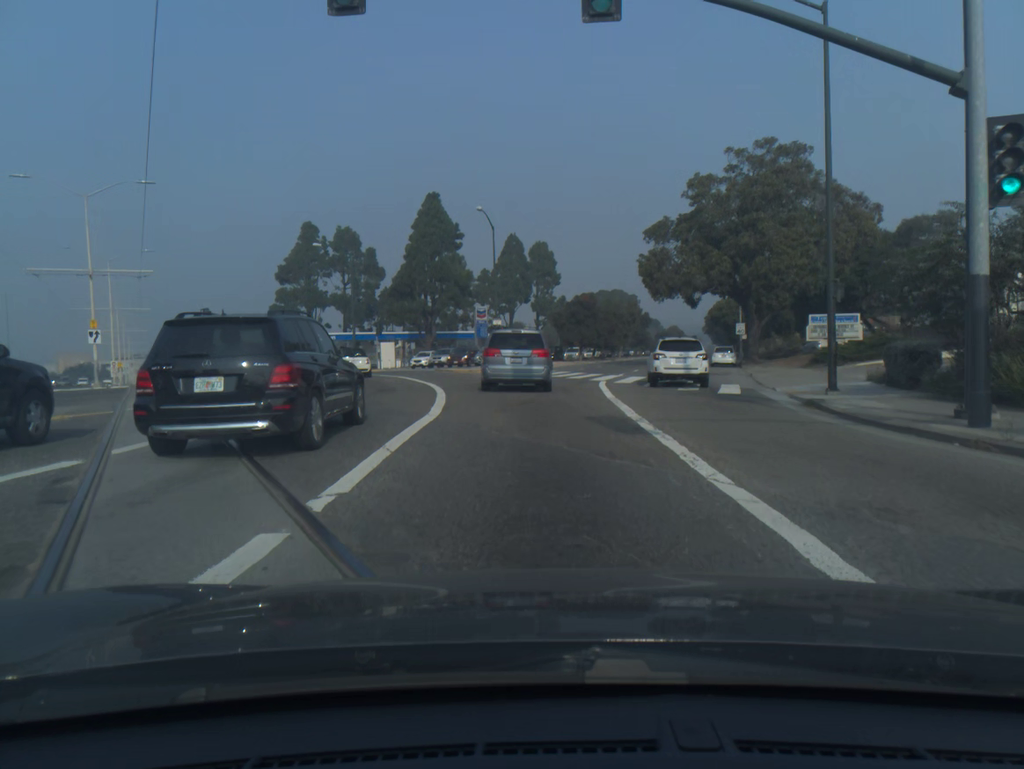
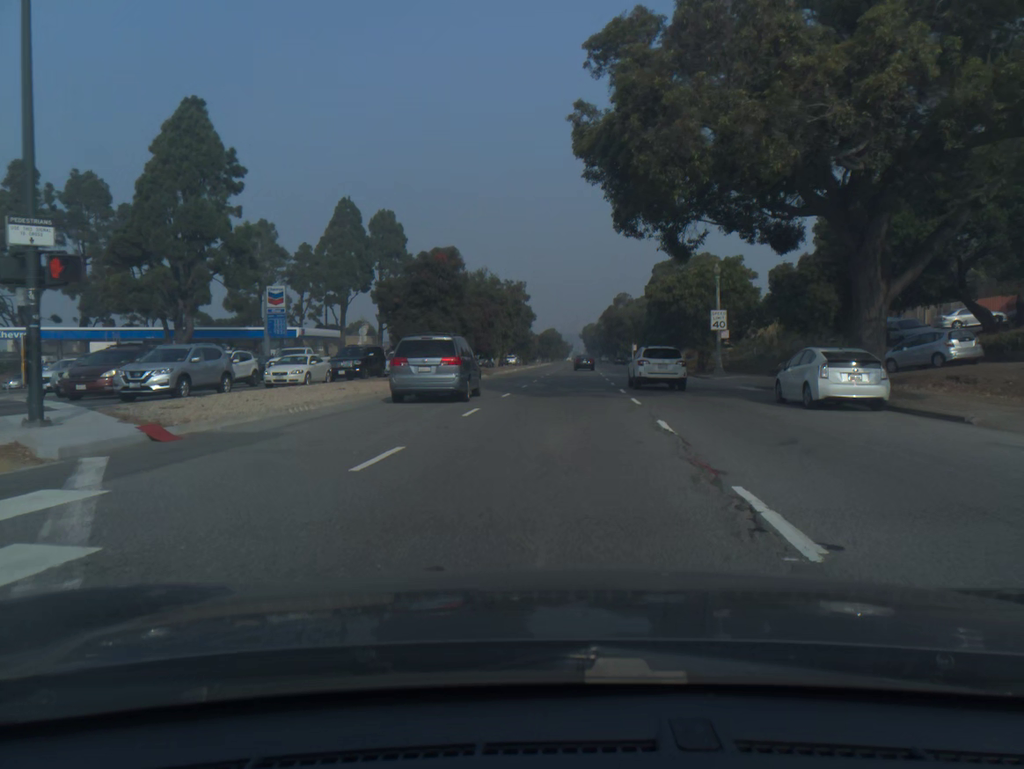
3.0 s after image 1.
(+2.6, +38.8) m; +10°
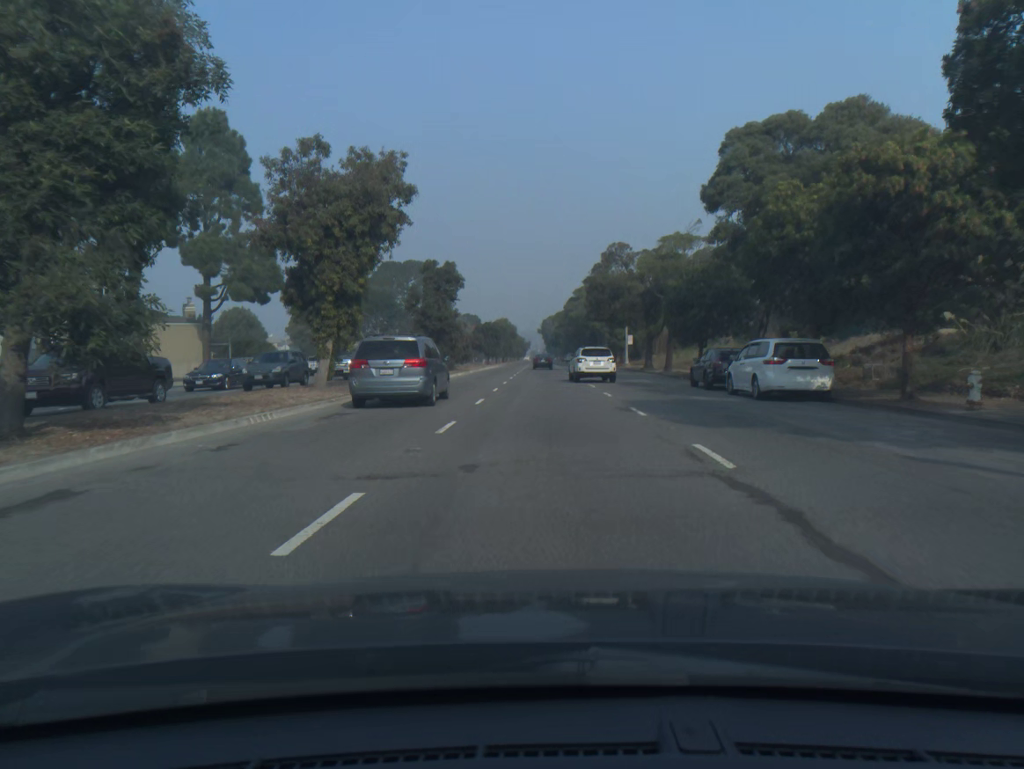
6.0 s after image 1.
(+1.4, +47.1) m; +3°
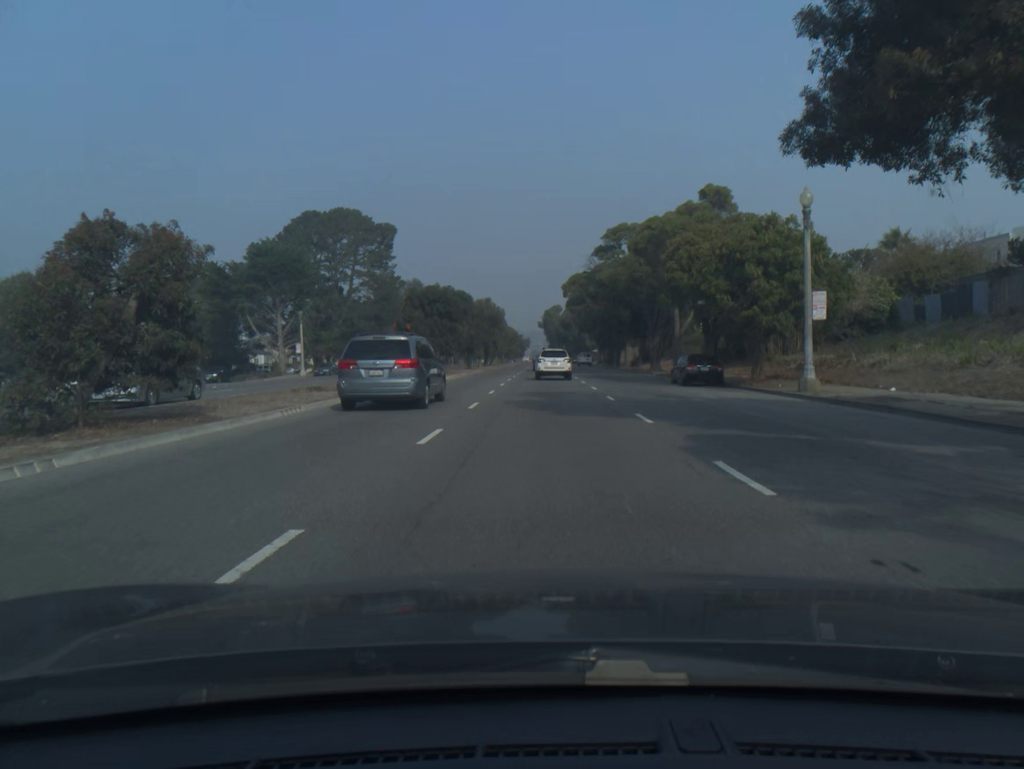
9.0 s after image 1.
(0.0, +52.6) m; 0°
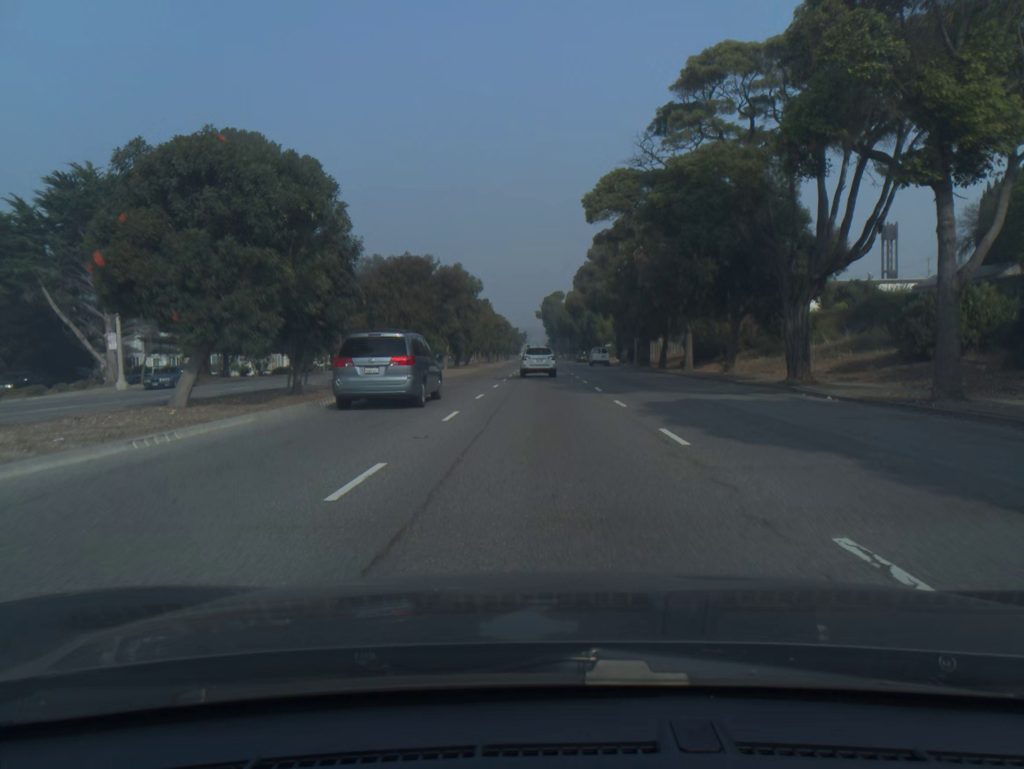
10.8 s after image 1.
(0.0, +33.5) m; 0°
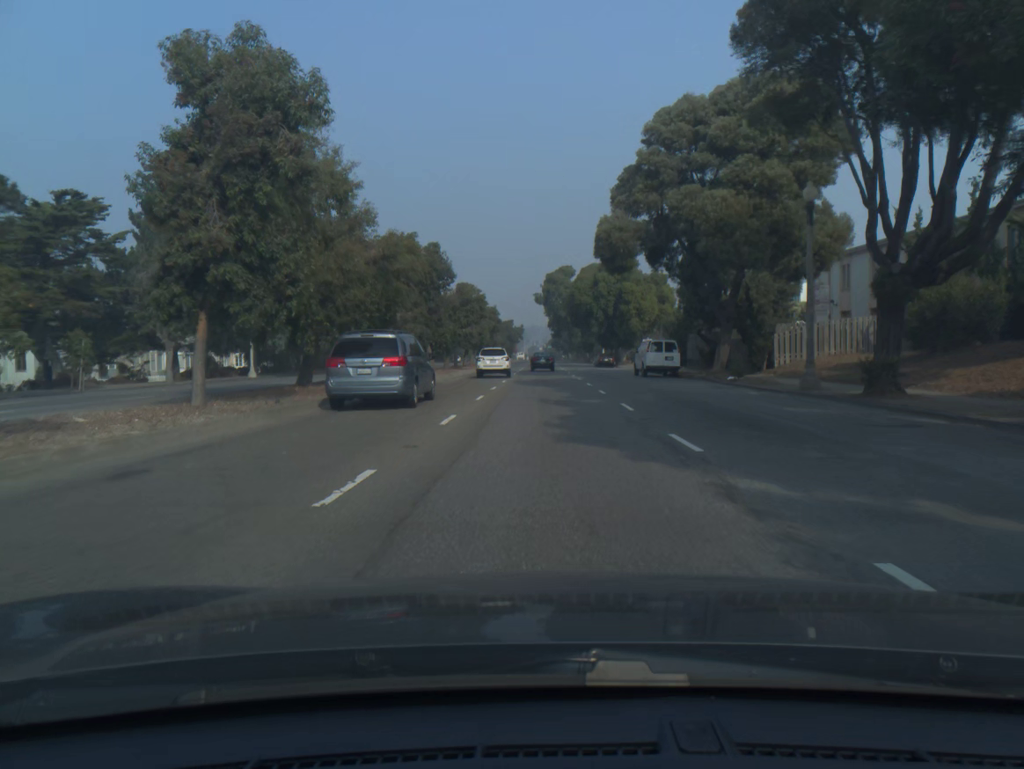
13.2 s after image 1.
(-0.1, +45.1) m; 0°
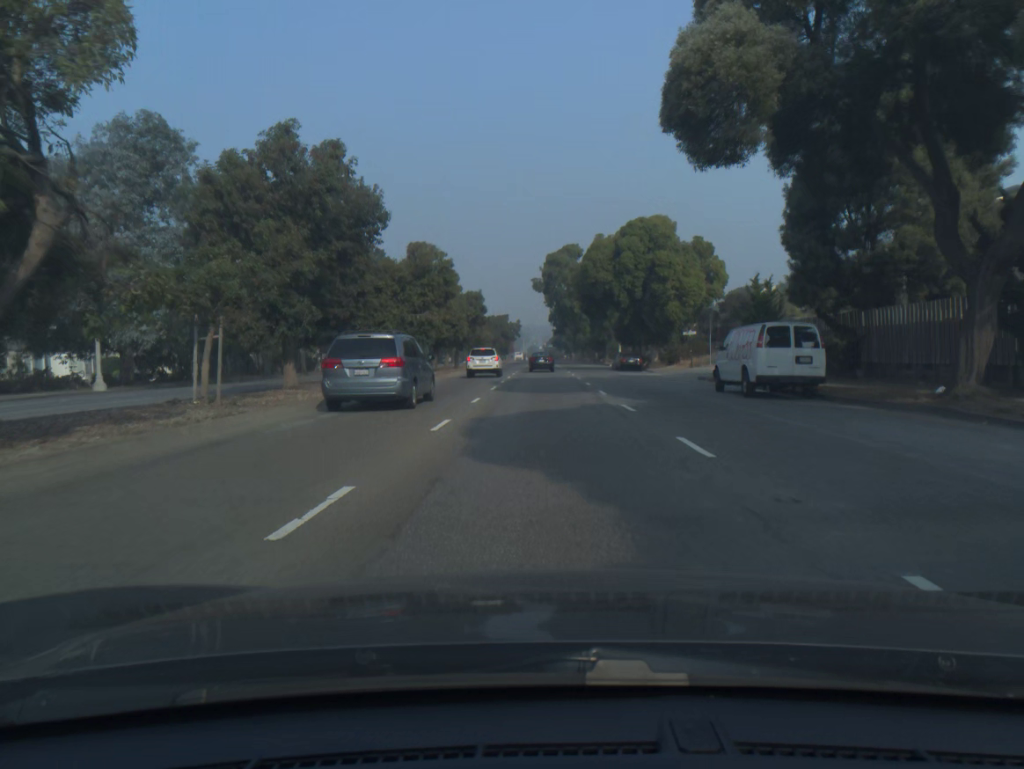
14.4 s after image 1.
(0.0, +22.5) m; 0°
